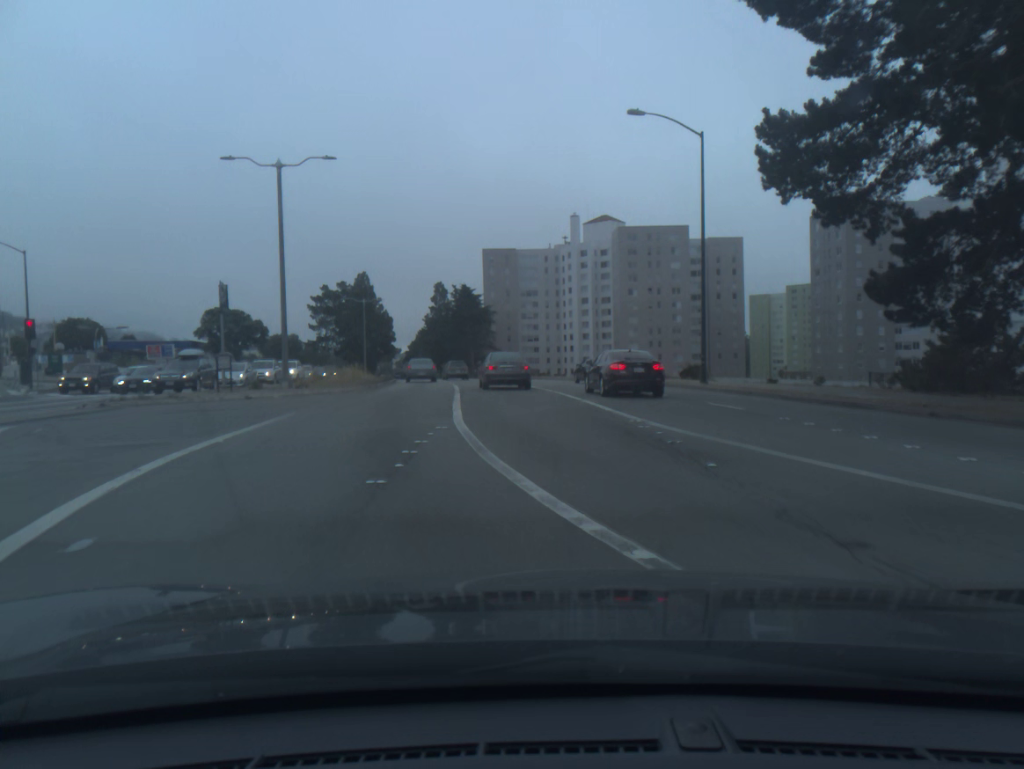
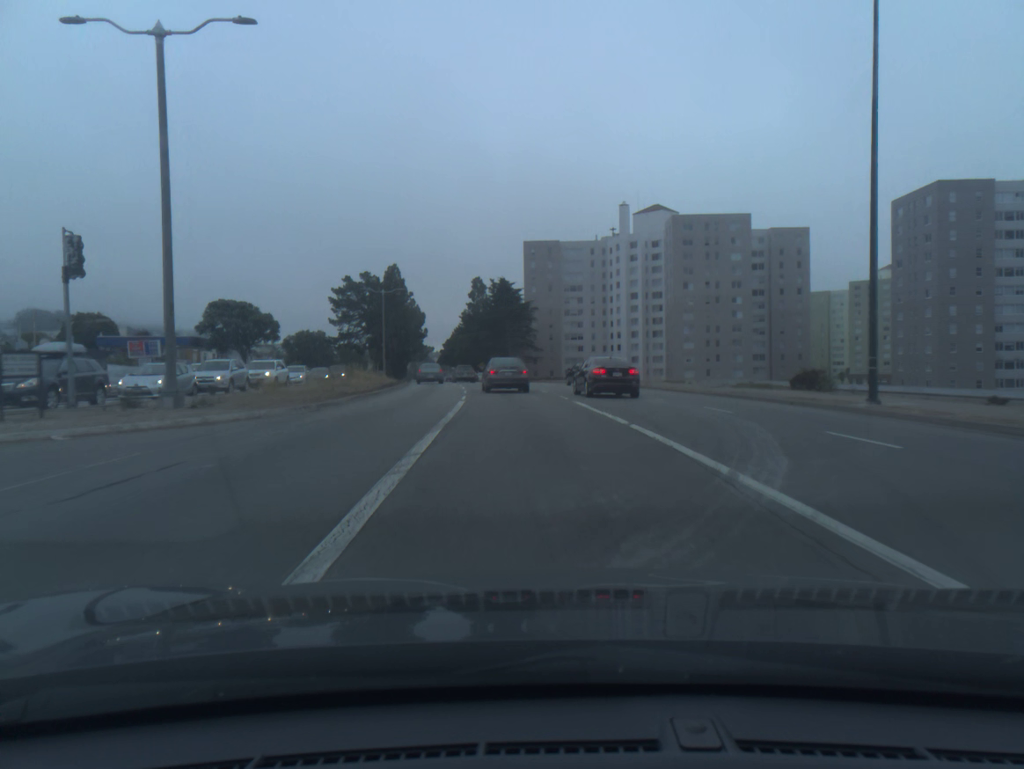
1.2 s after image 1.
(-0.3, +13.4) m; -3°
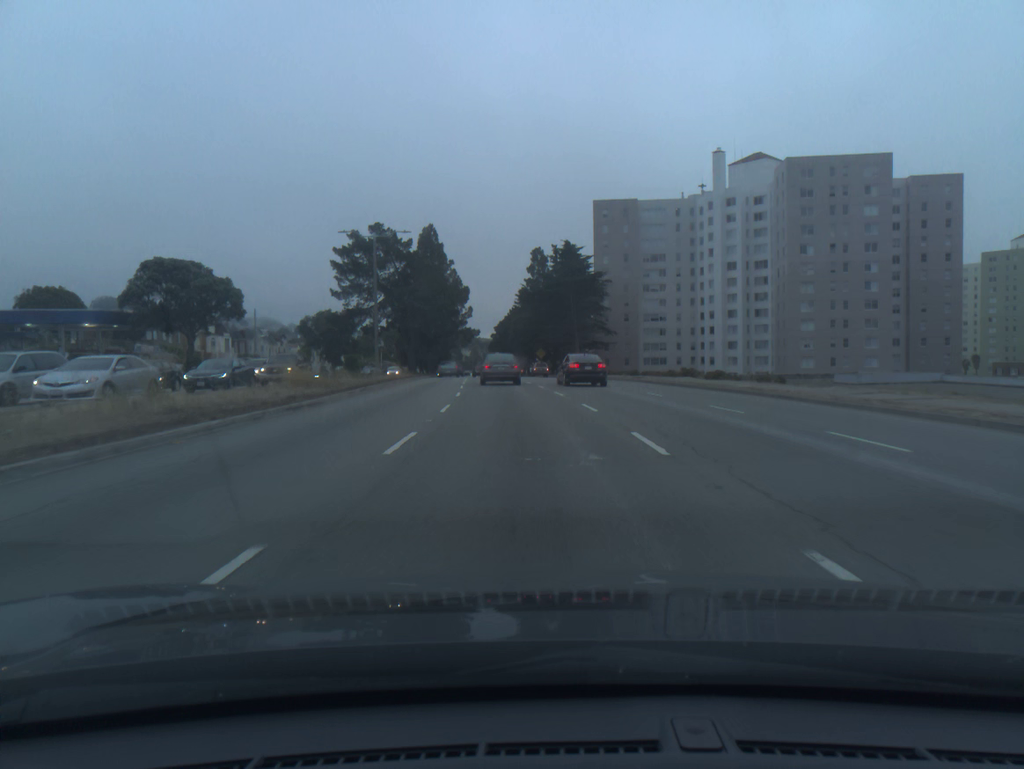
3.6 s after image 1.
(-1.1, +30.1) m; -5°
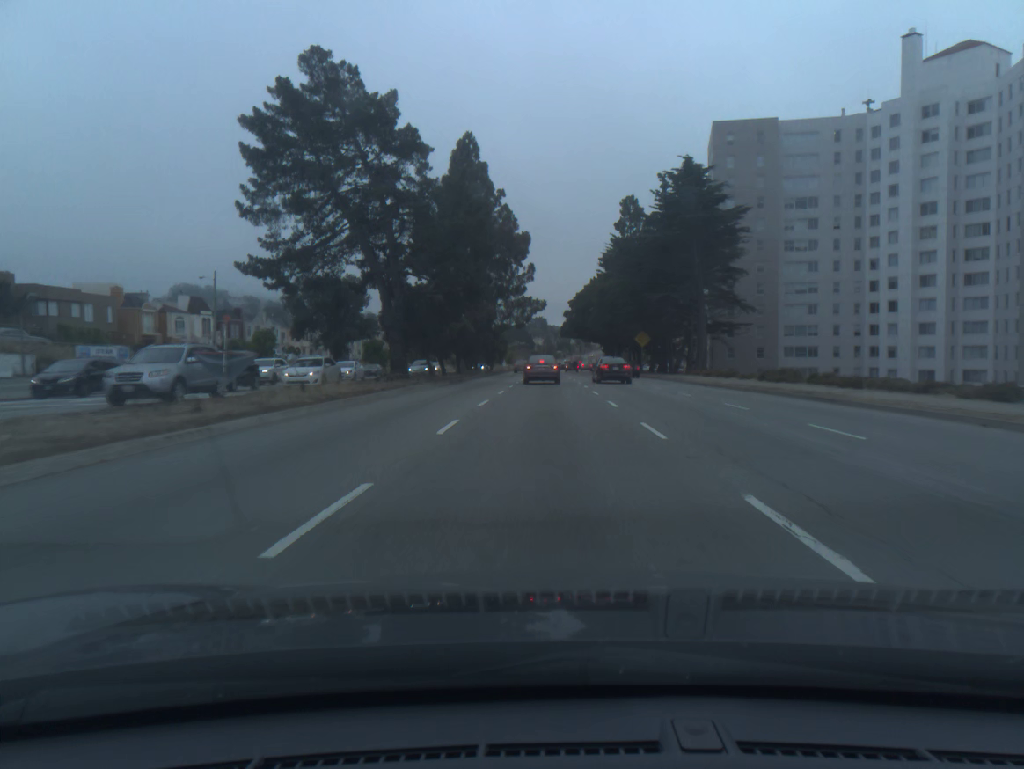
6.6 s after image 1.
(-2.3, +42.1) m; -5°
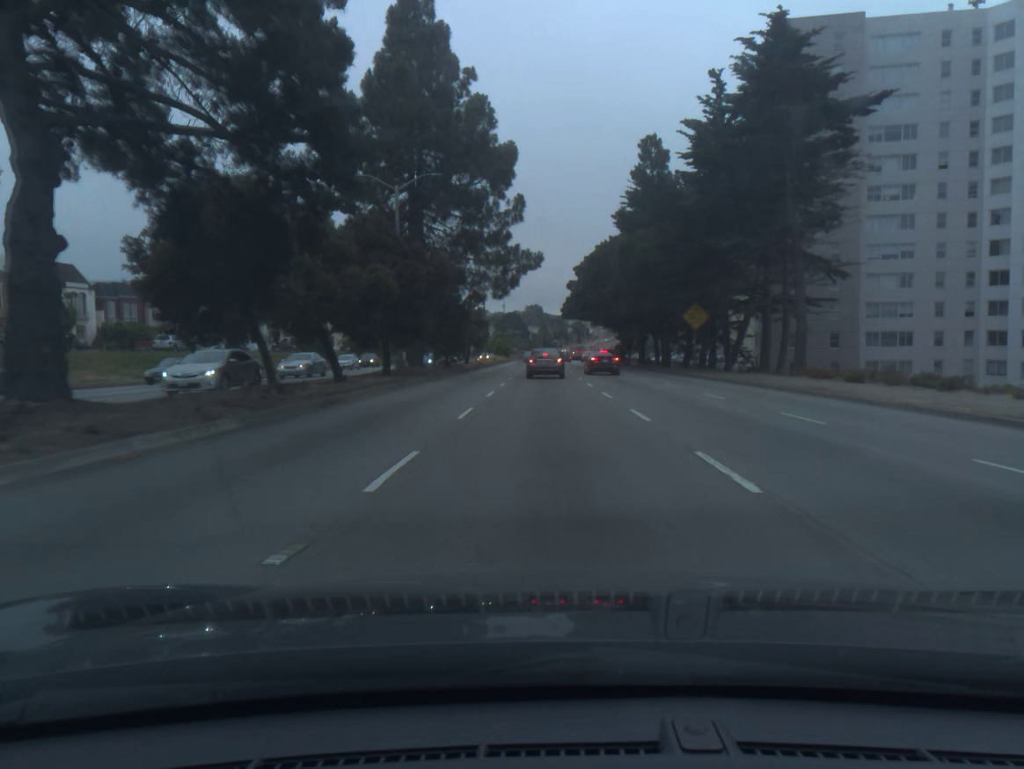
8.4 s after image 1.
(+0.1, +27.3) m; 0°
